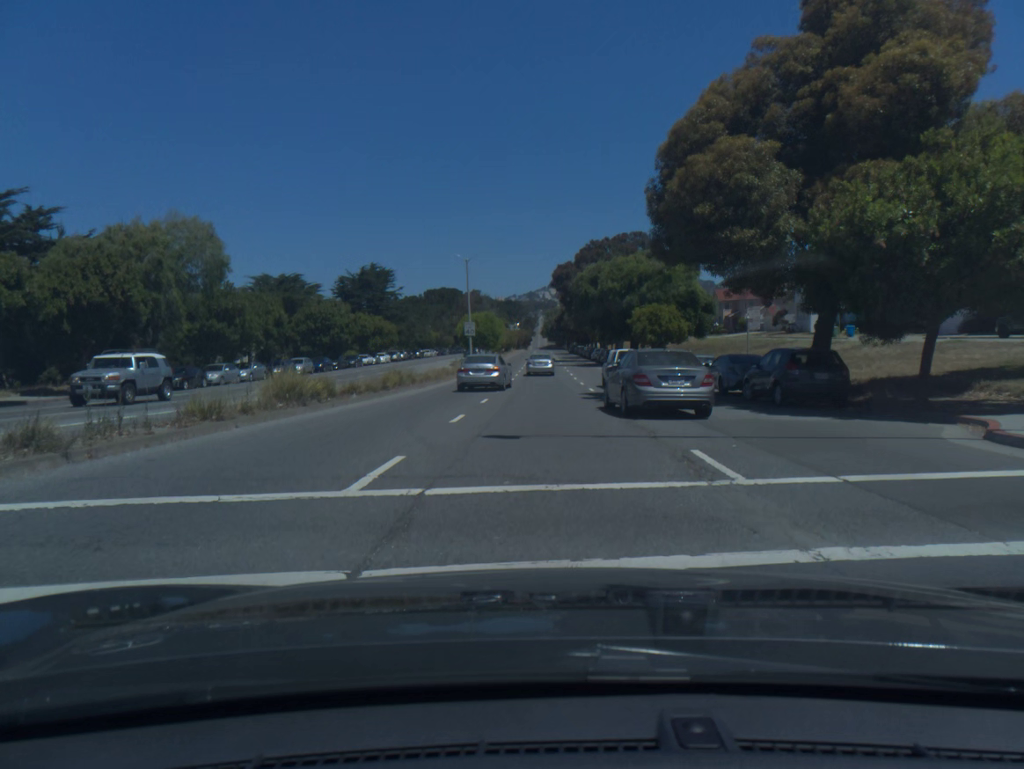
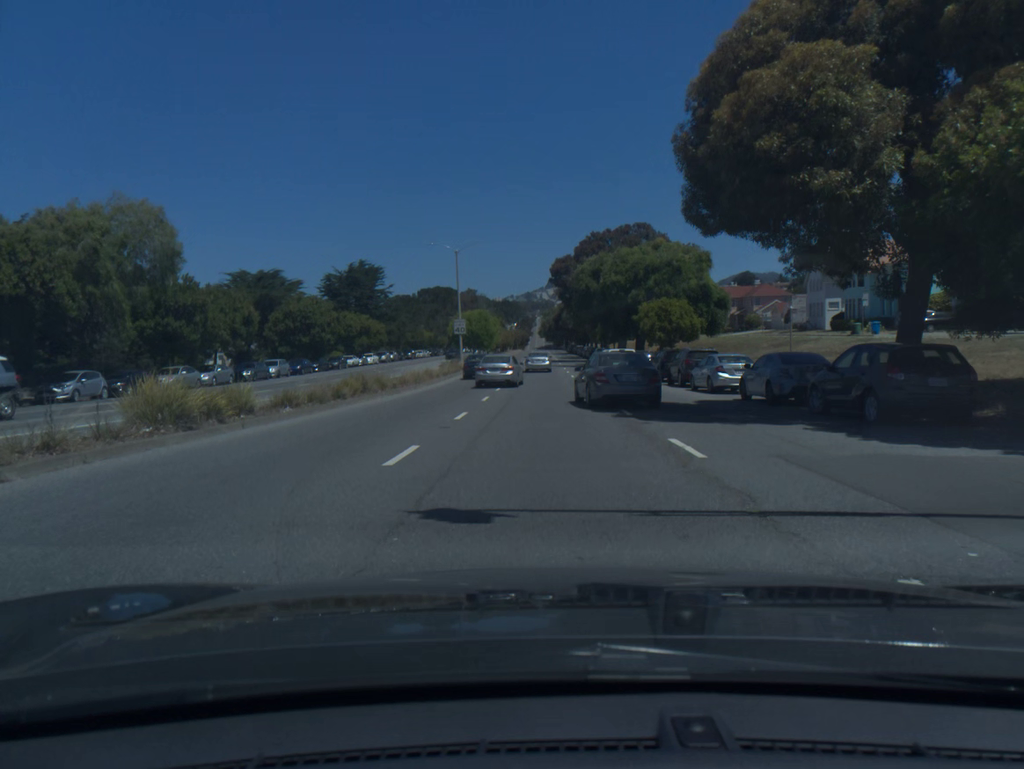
(0.0, +5.9) m; 0°
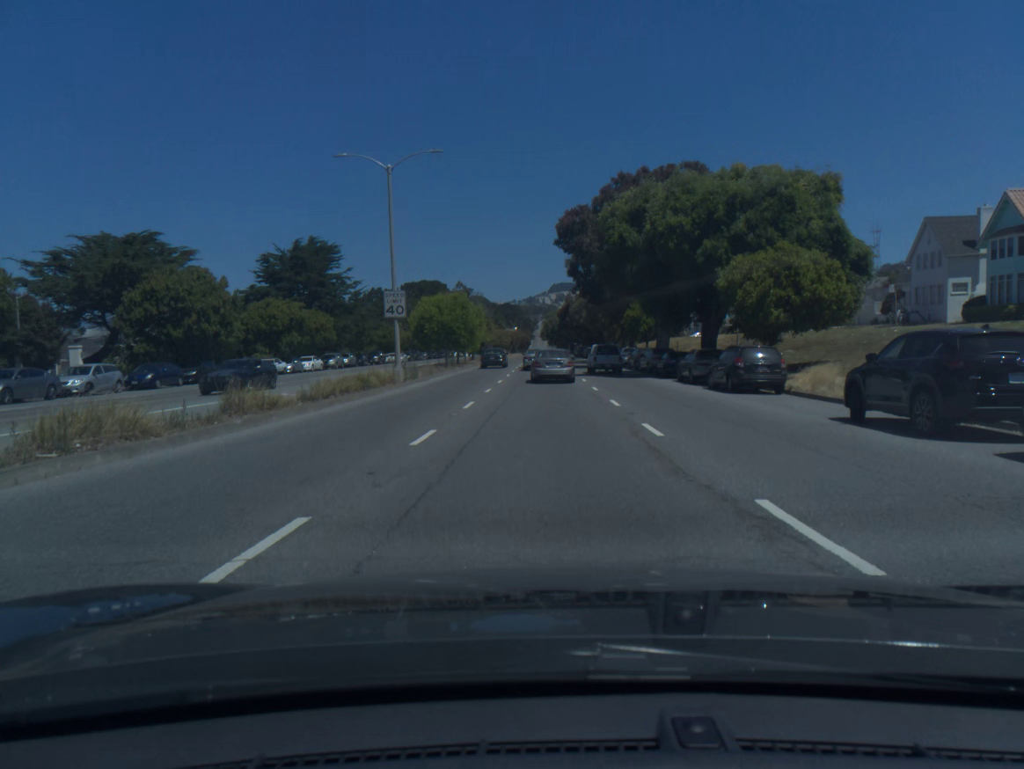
(+0.1, +26.9) m; 0°
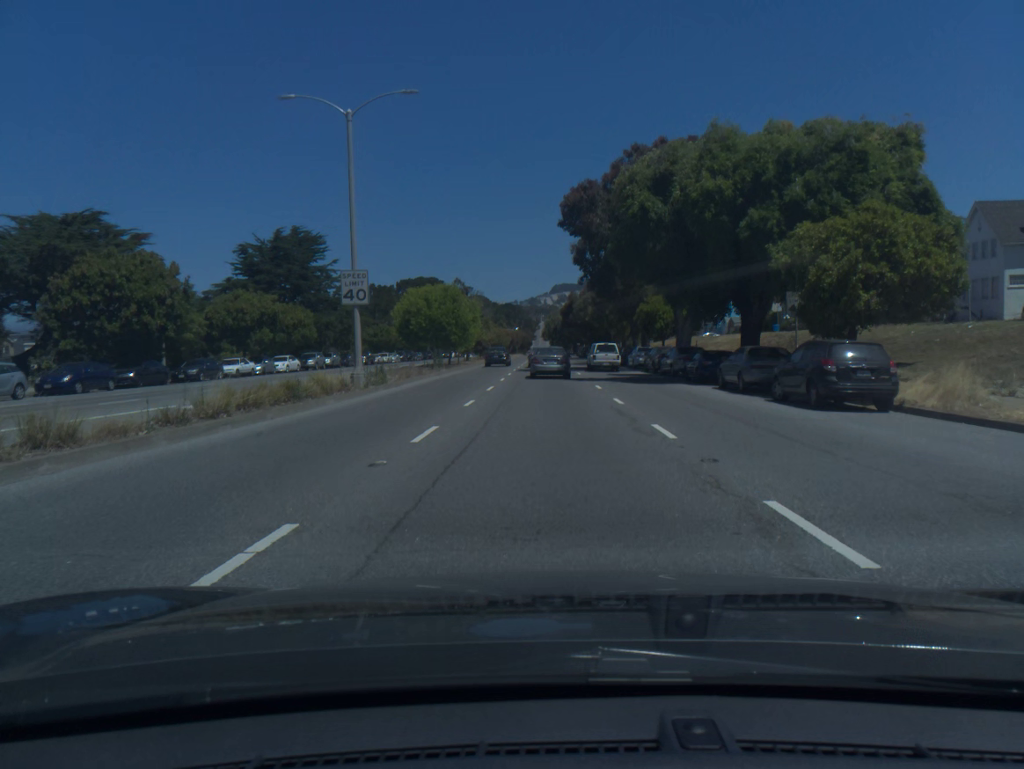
(0.0, +7.5) m; 0°
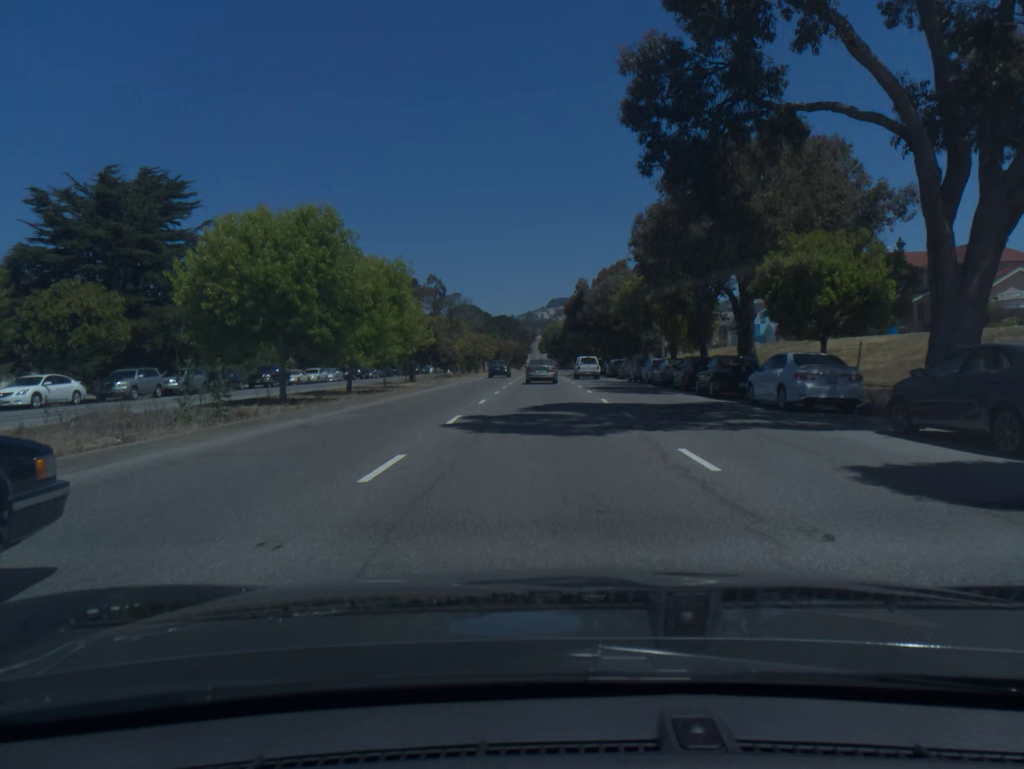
(+0.1, +32.3) m; 0°
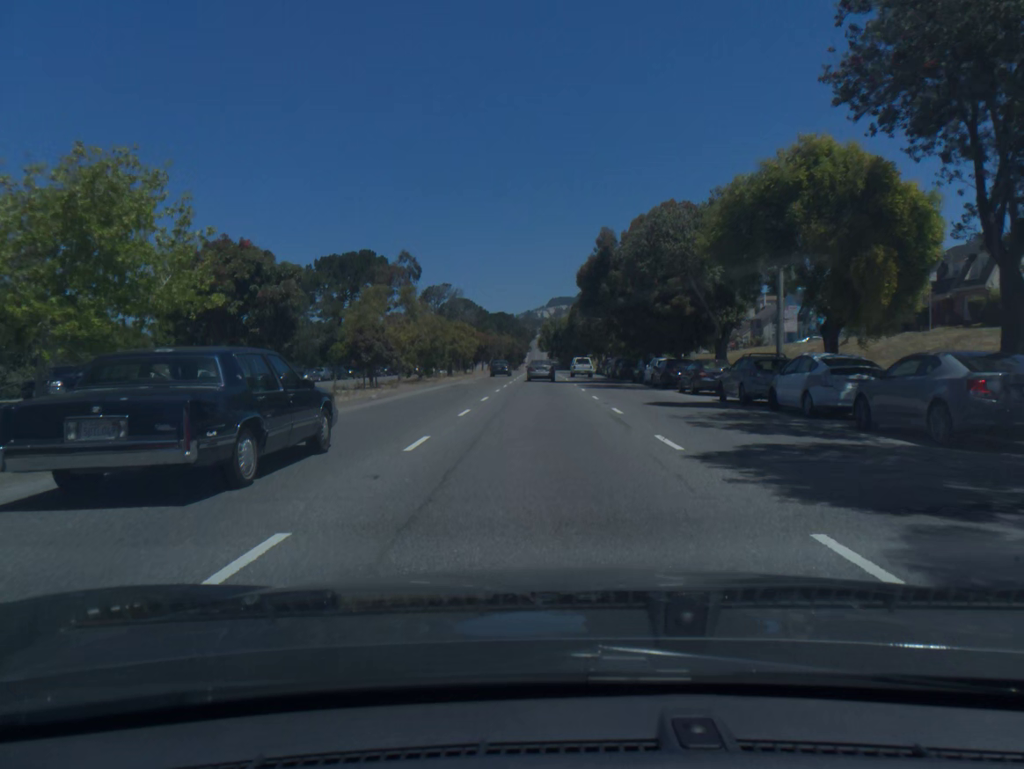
(0.0, +26.4) m; 0°
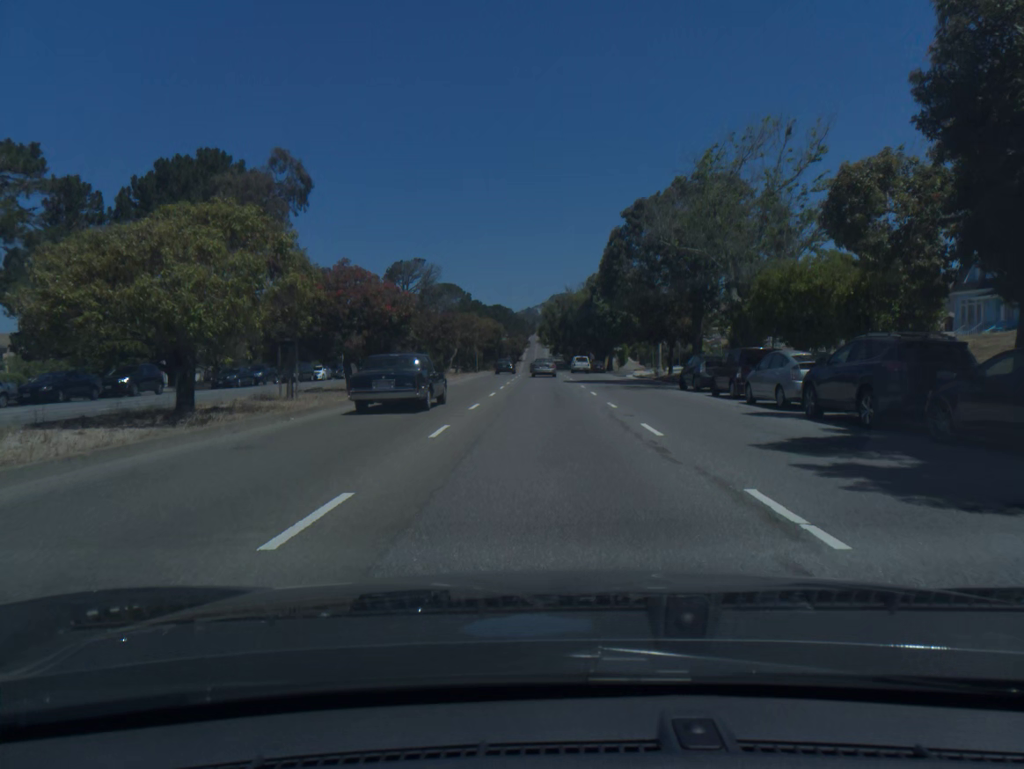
(0.0, +48.7) m; 0°
